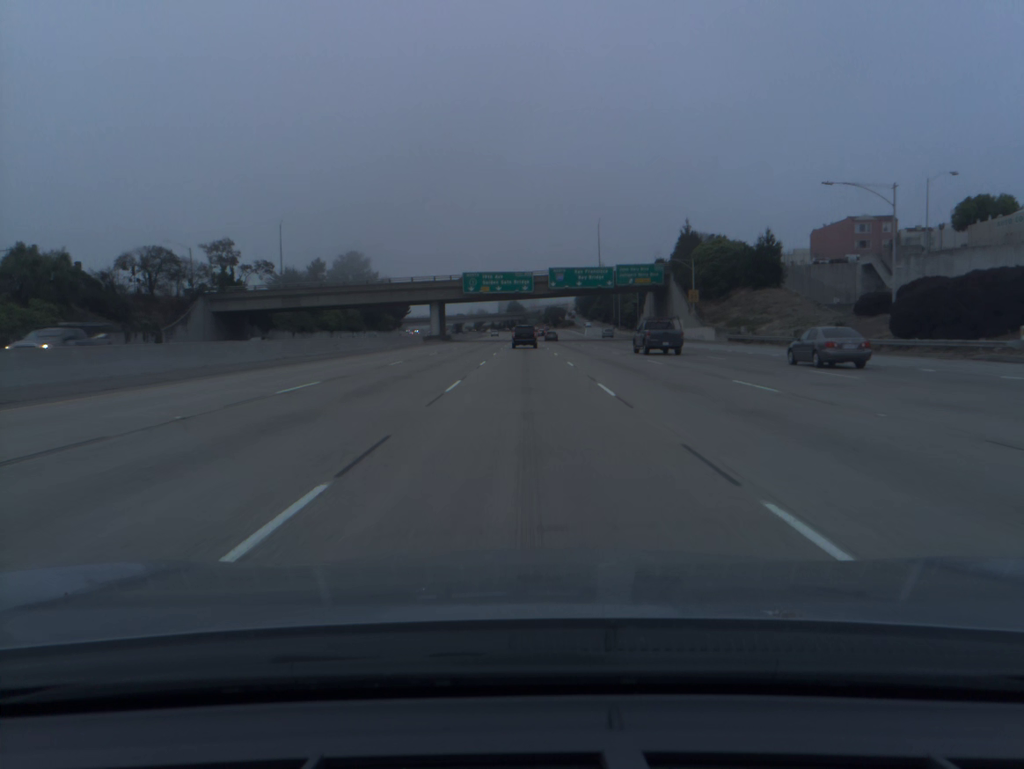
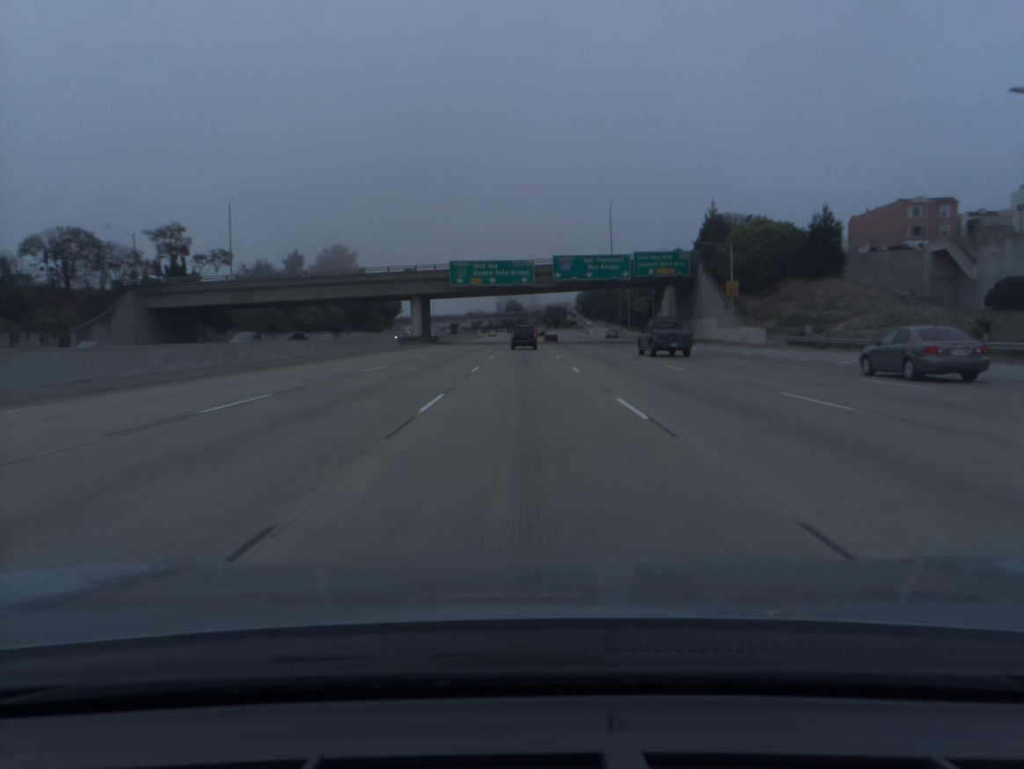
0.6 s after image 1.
(0.0, +18.7) m; 0°
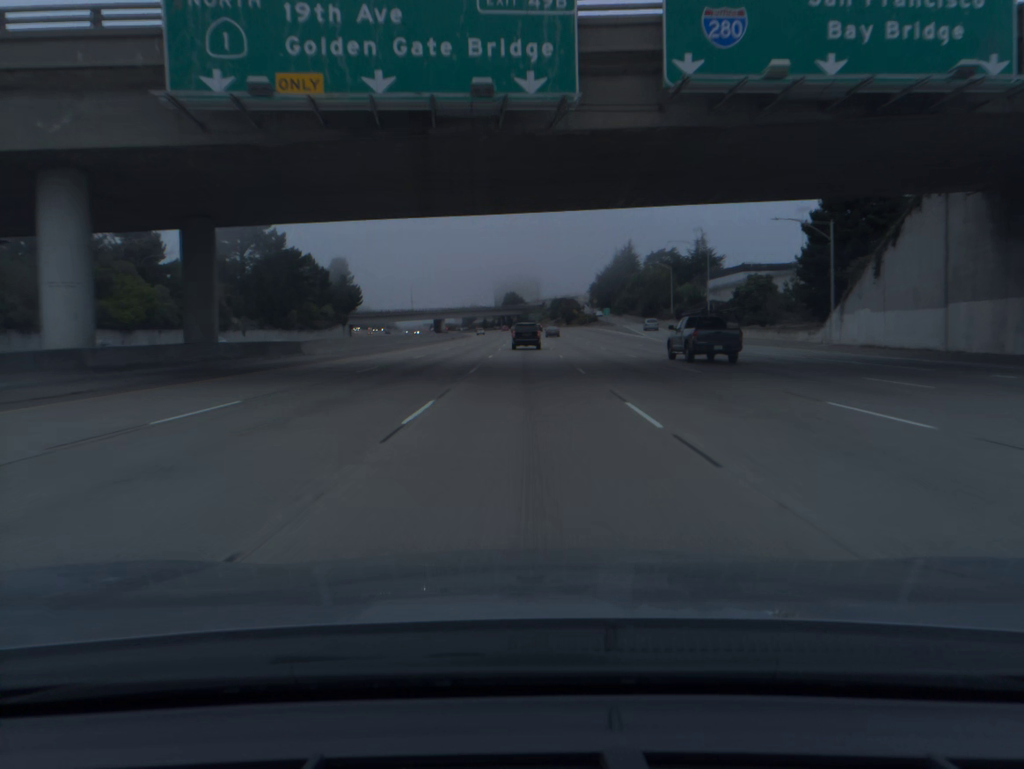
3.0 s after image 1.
(0.0, +72.9) m; 0°
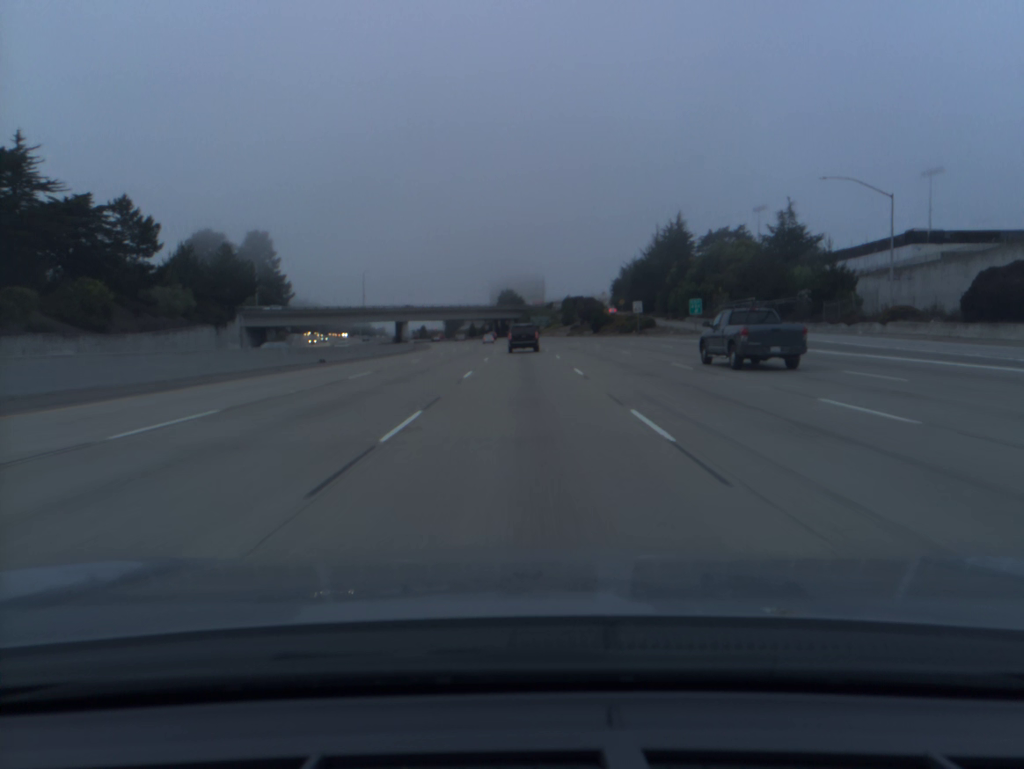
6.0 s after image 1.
(+0.2, +87.1) m; 0°
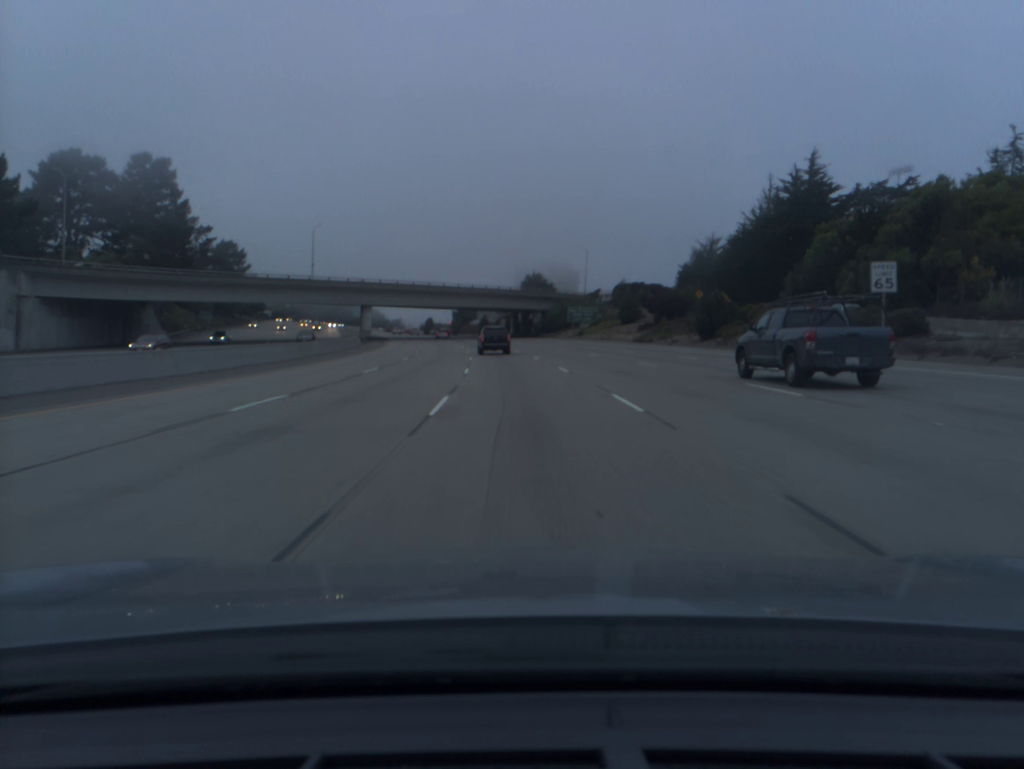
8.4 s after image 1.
(-0.6, +67.8) m; -2°
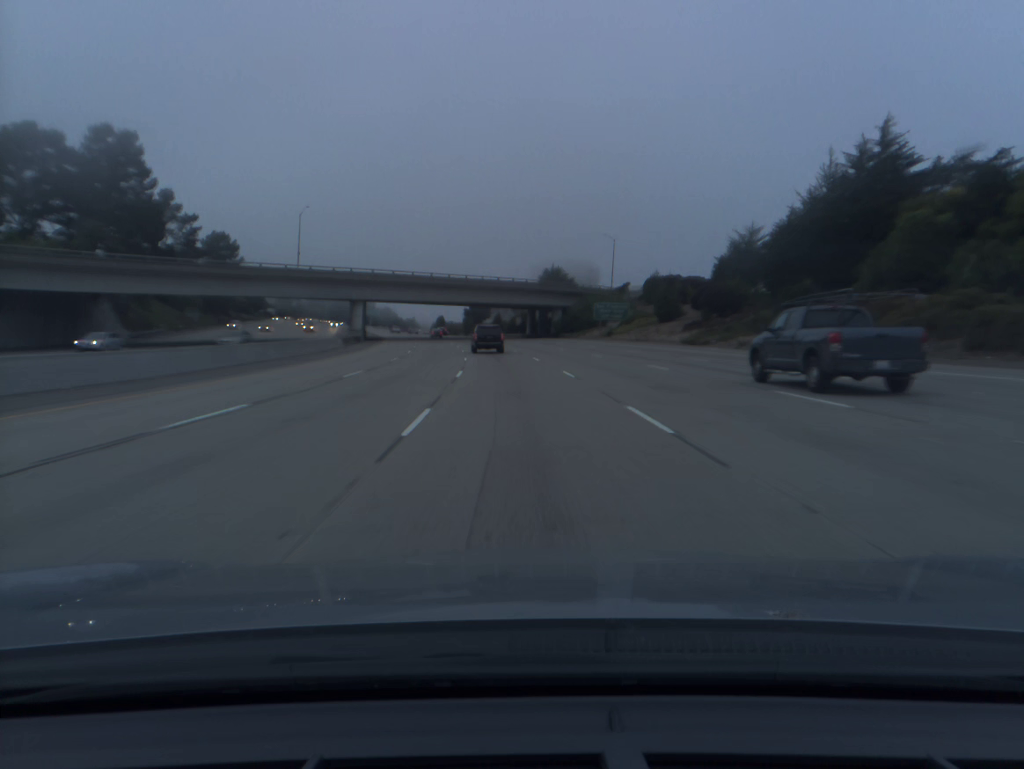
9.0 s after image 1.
(-0.1, +16.8) m; -1°
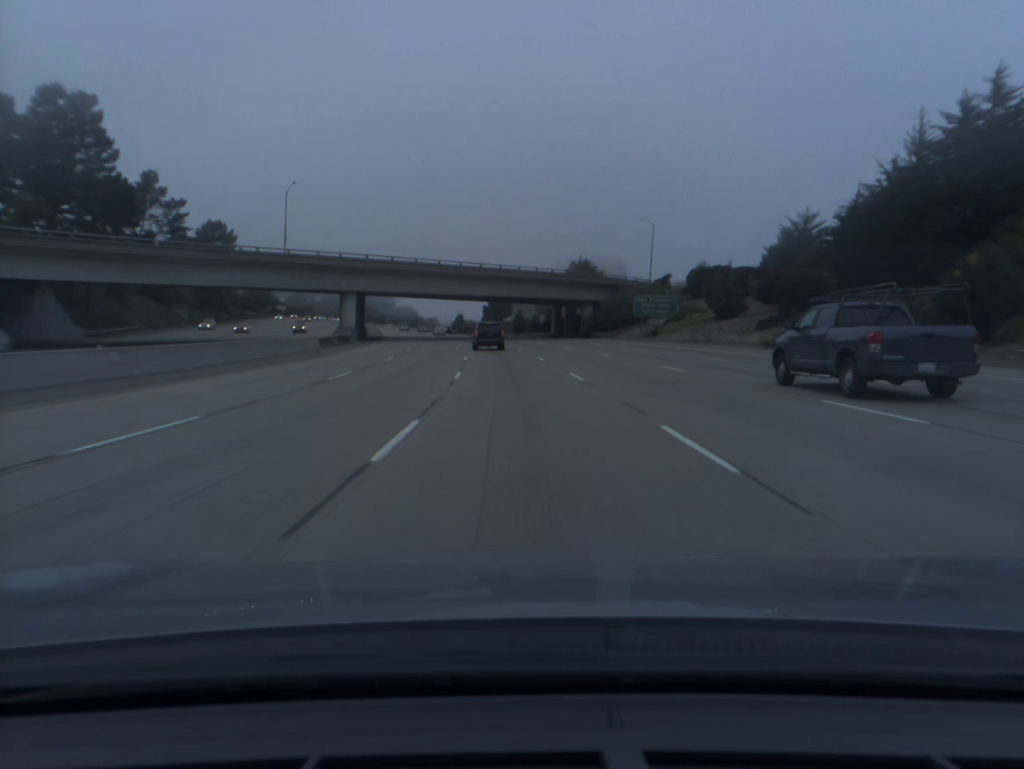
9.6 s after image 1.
(-0.2, +16.9) m; -2°
